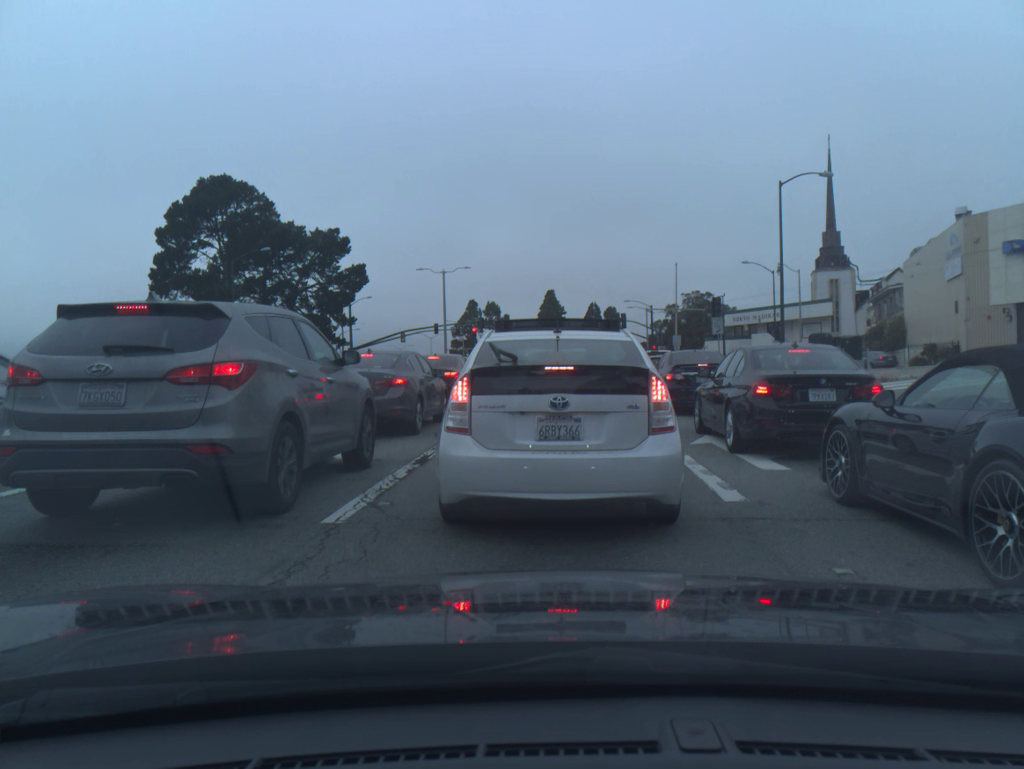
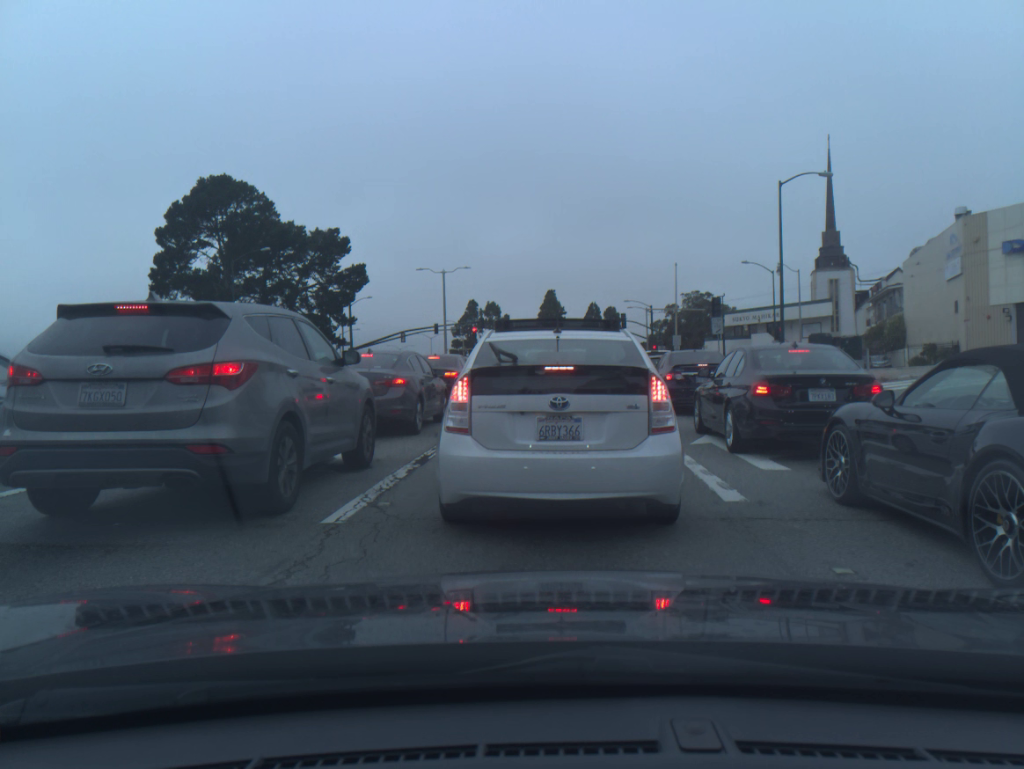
(0.0, 0.0) m; 0°
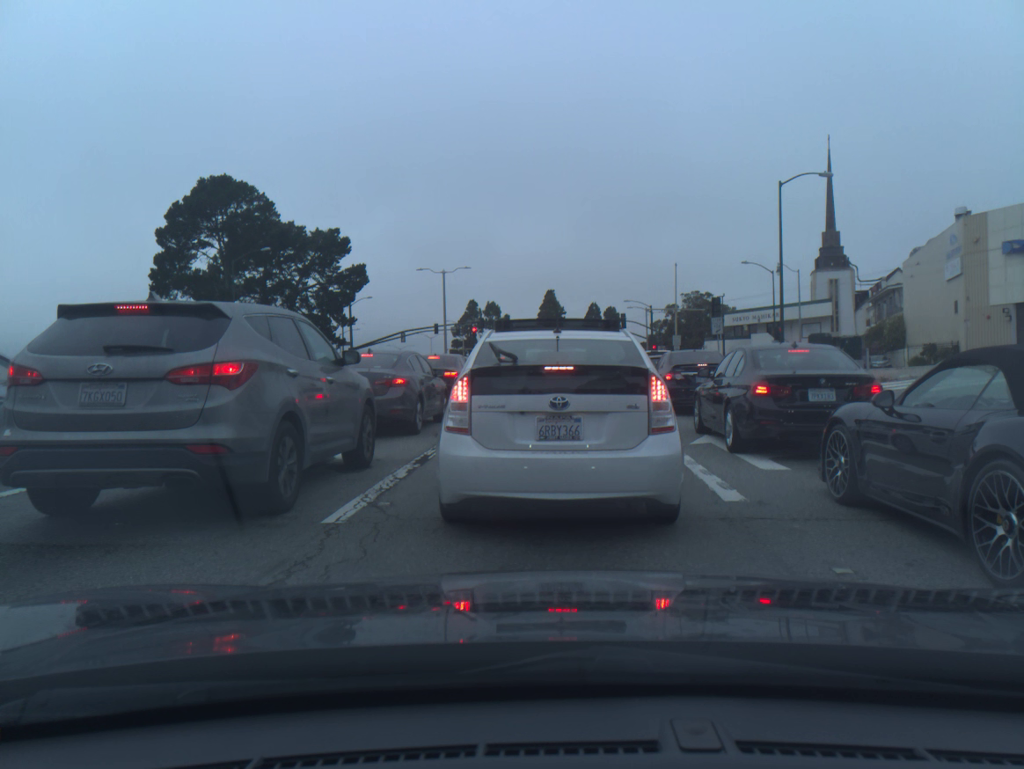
(0.0, 0.0) m; 0°
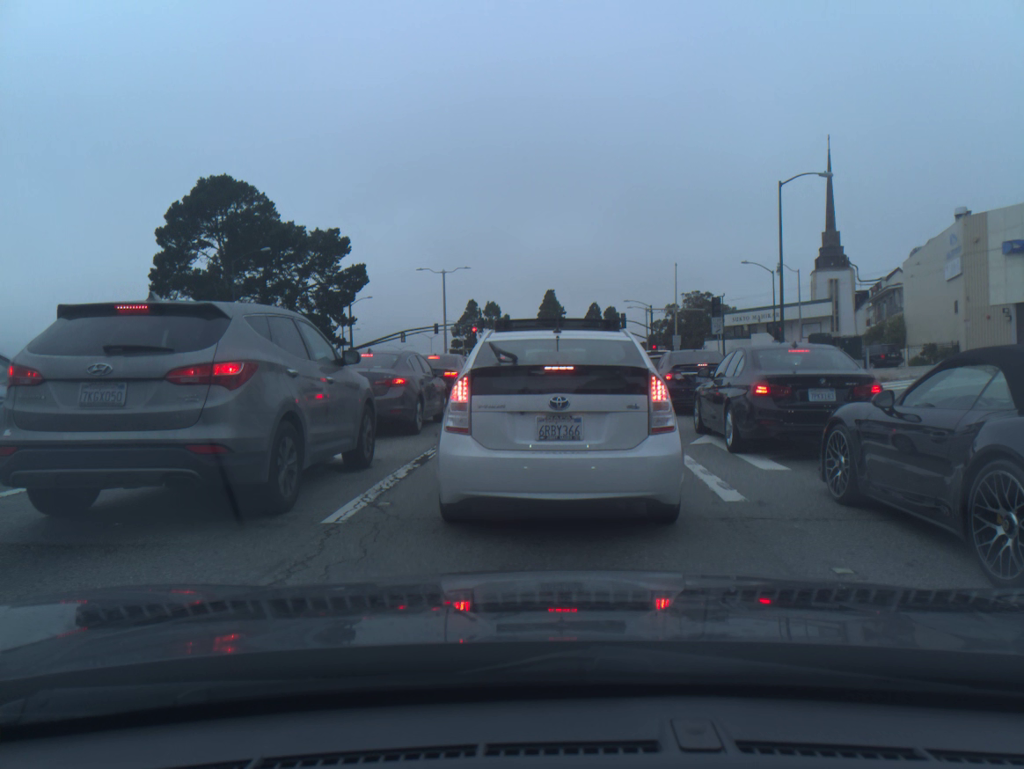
(0.0, 0.0) m; 0°
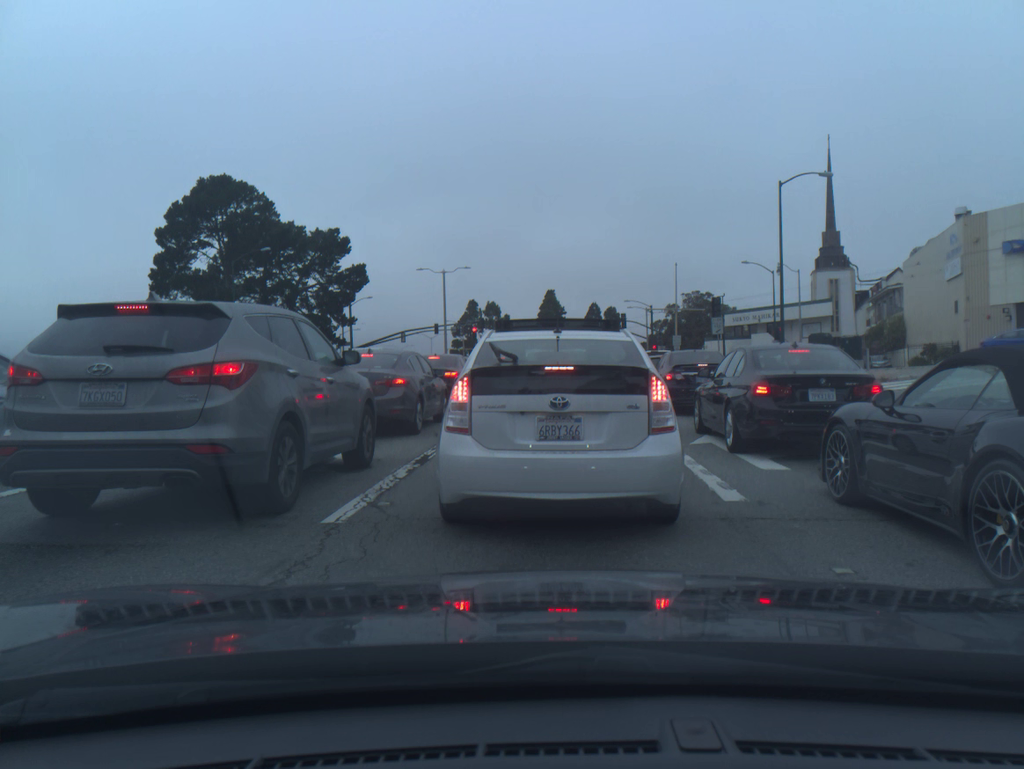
(0.0, 0.0) m; 0°
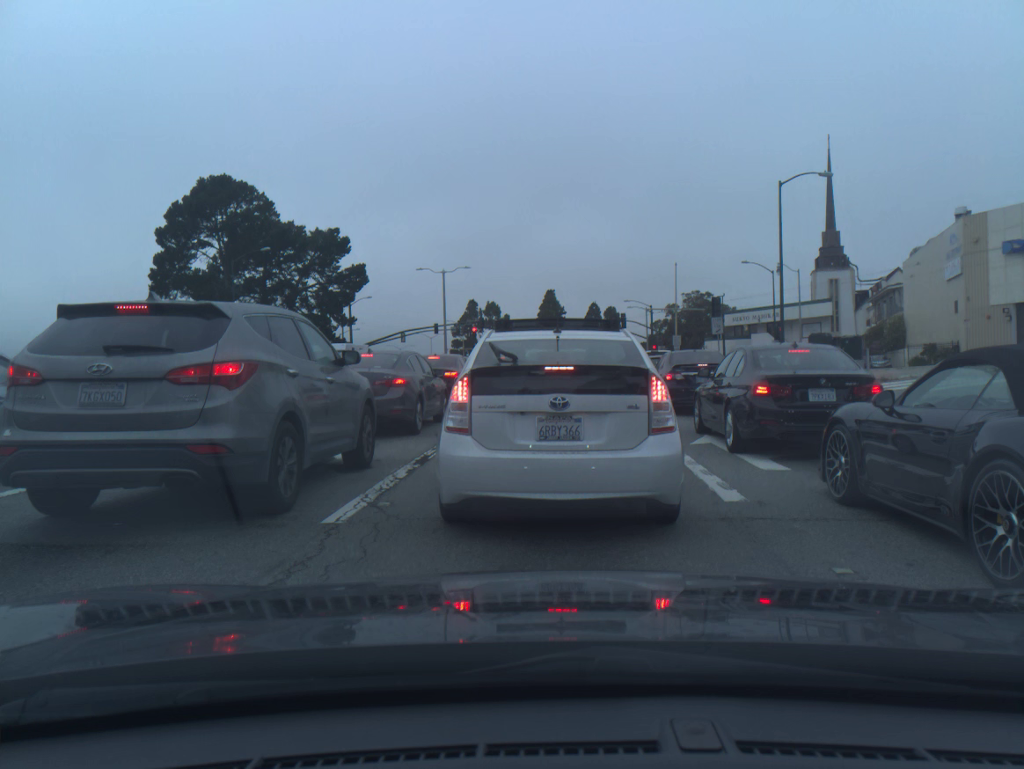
(0.0, 0.0) m; 0°
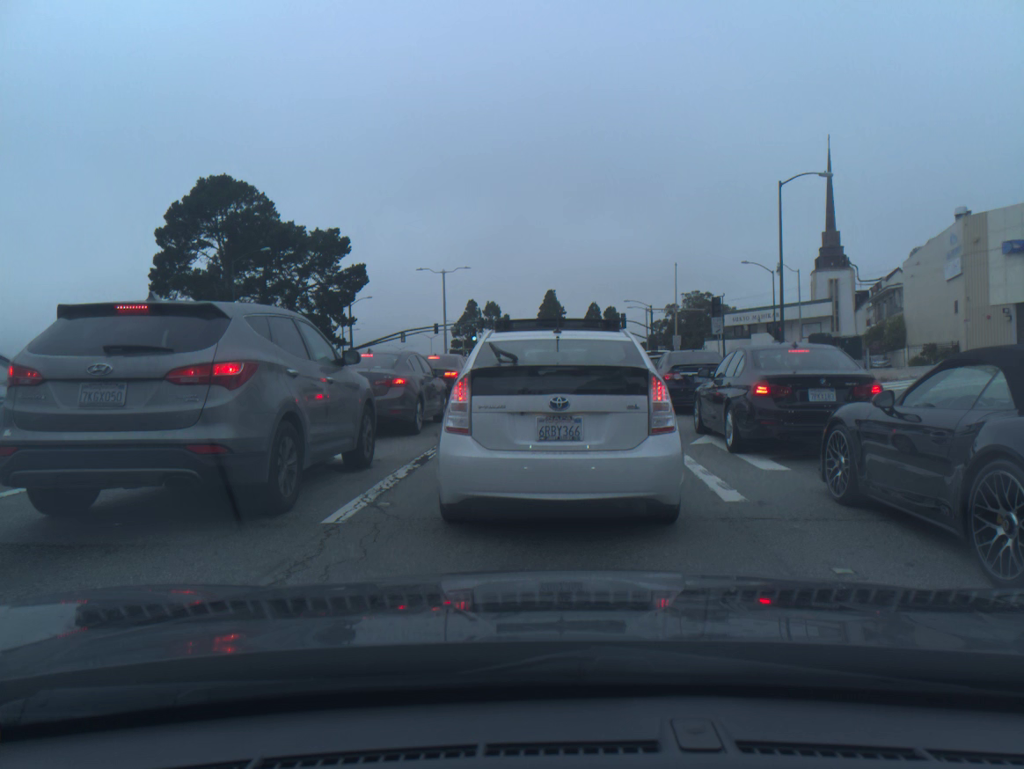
(0.0, 0.0) m; 0°
